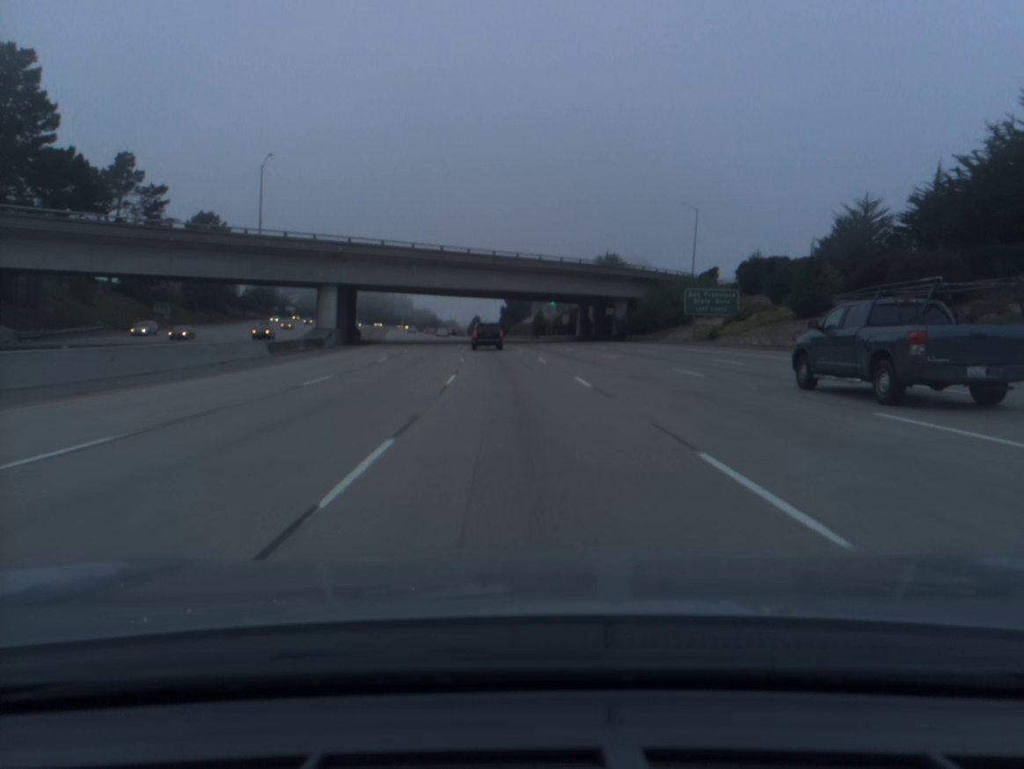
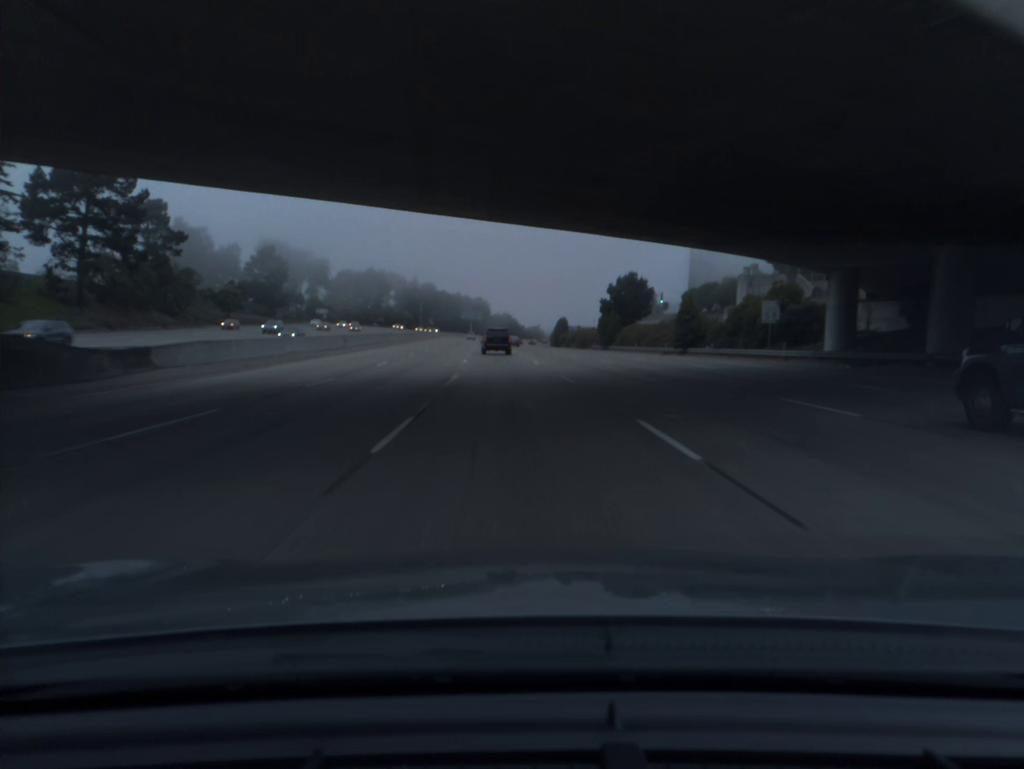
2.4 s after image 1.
(-3.9, +67.7) m; -6°
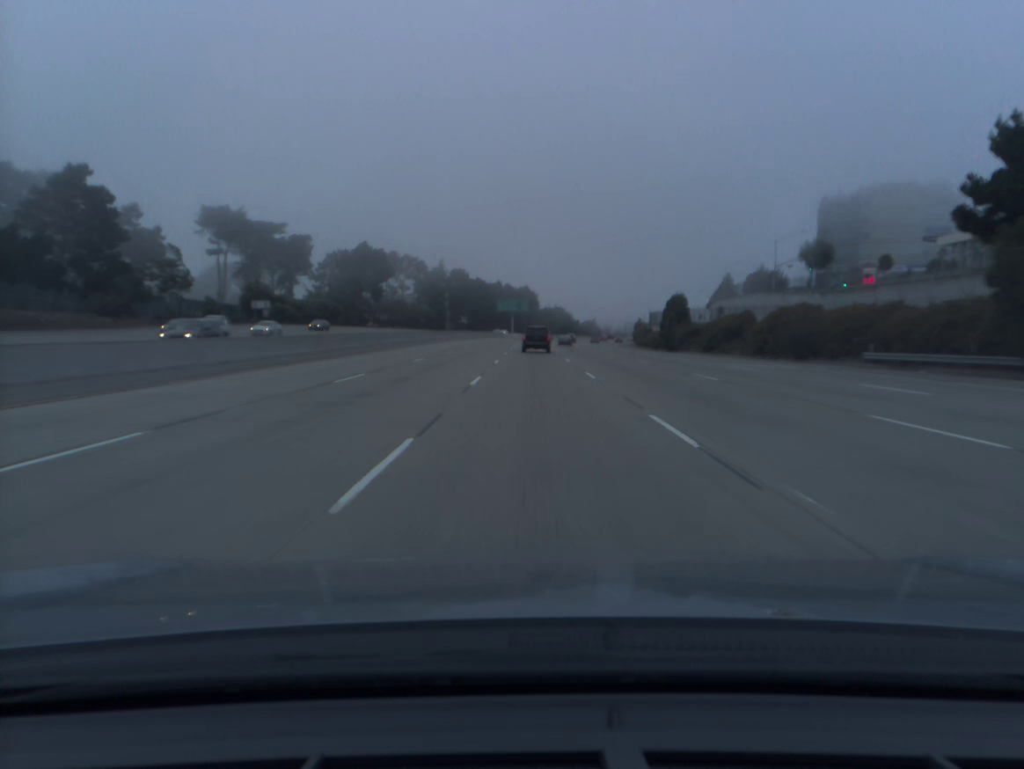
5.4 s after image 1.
(-4.2, +85.6) m; -4°
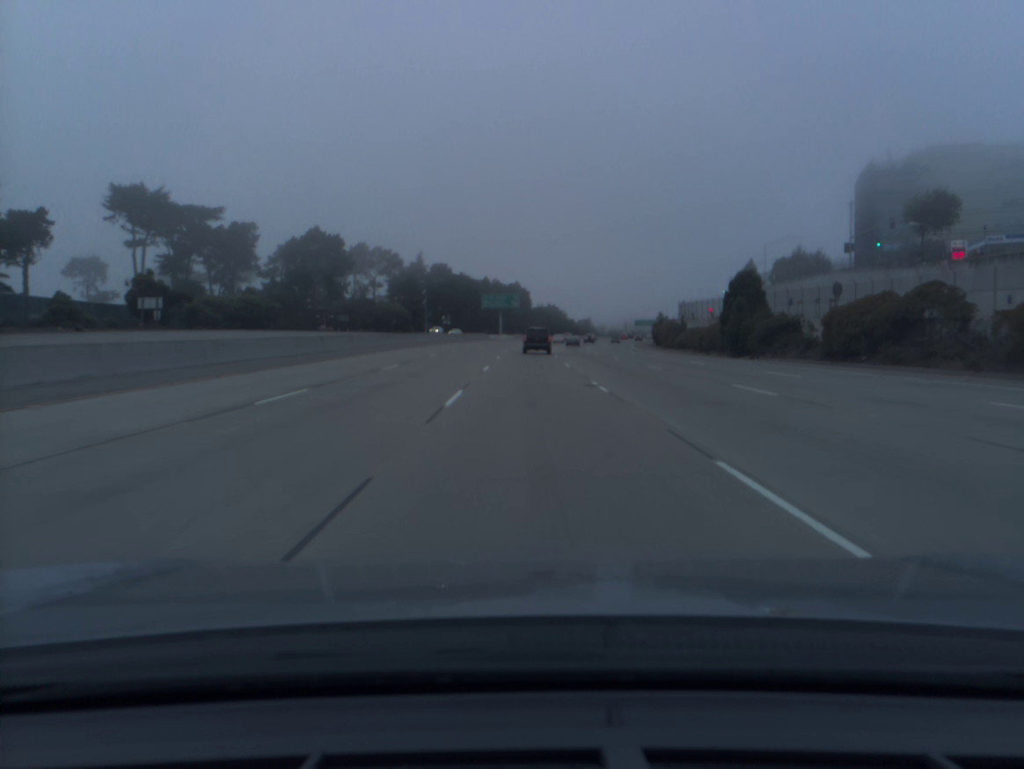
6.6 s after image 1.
(+0.2, +34.4) m; +1°
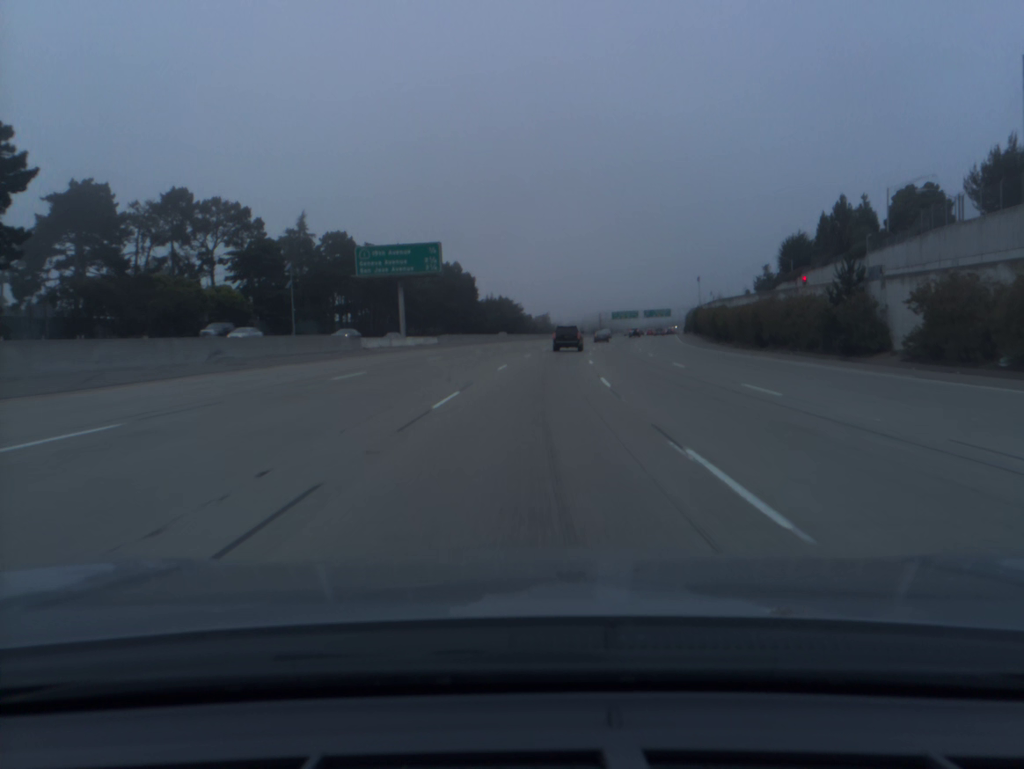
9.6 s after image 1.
(+1.5, +86.0) m; +3°
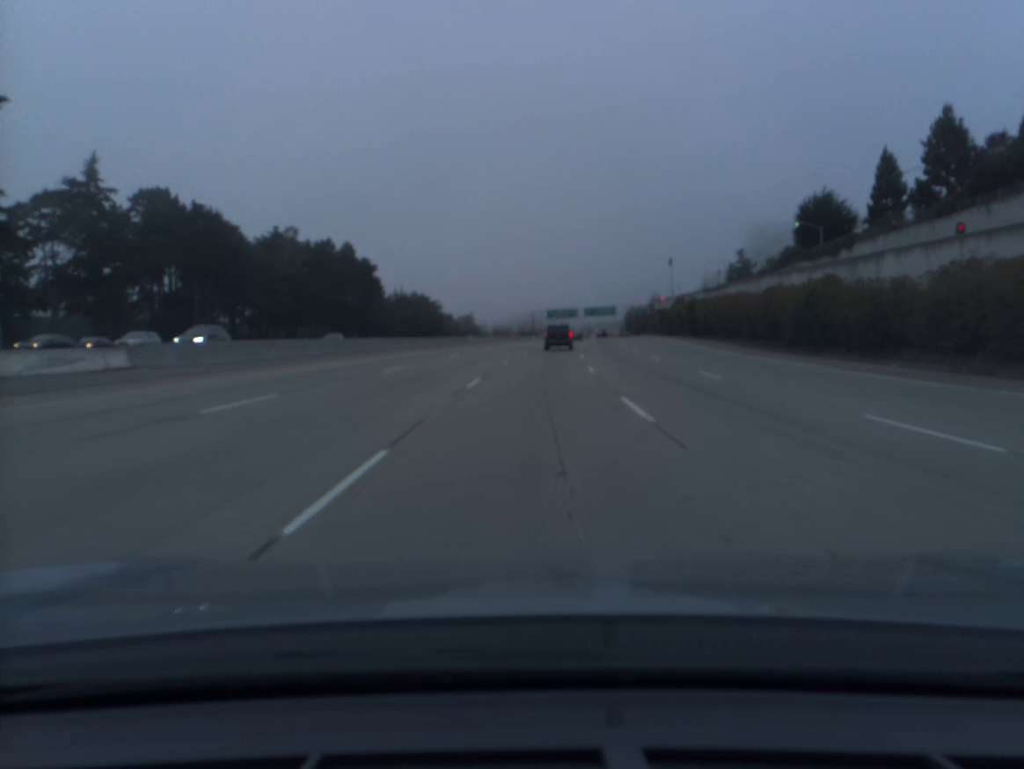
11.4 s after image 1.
(+2.5, +51.6) m; +5°
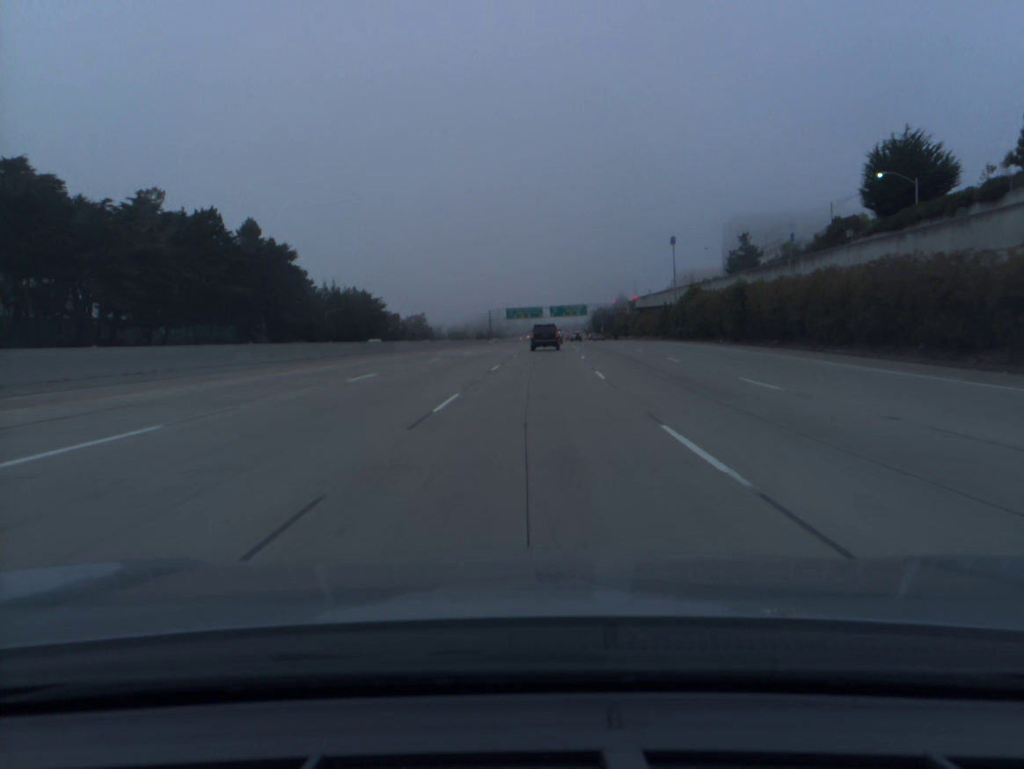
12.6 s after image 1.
(+0.8, +34.4) m; +3°
